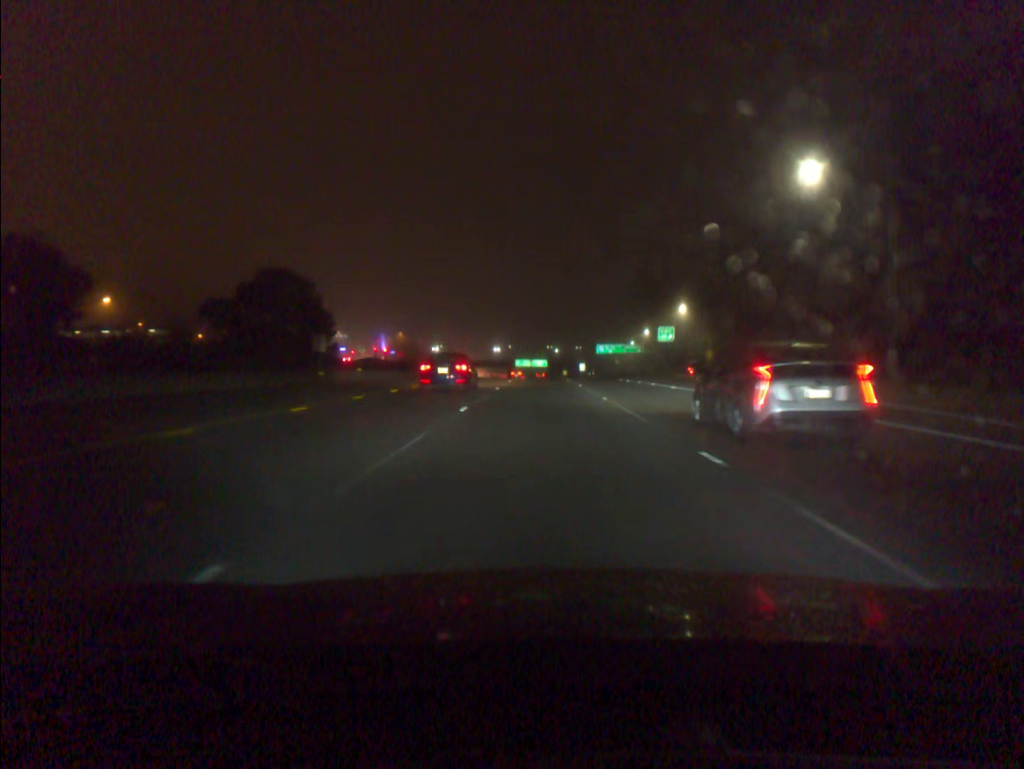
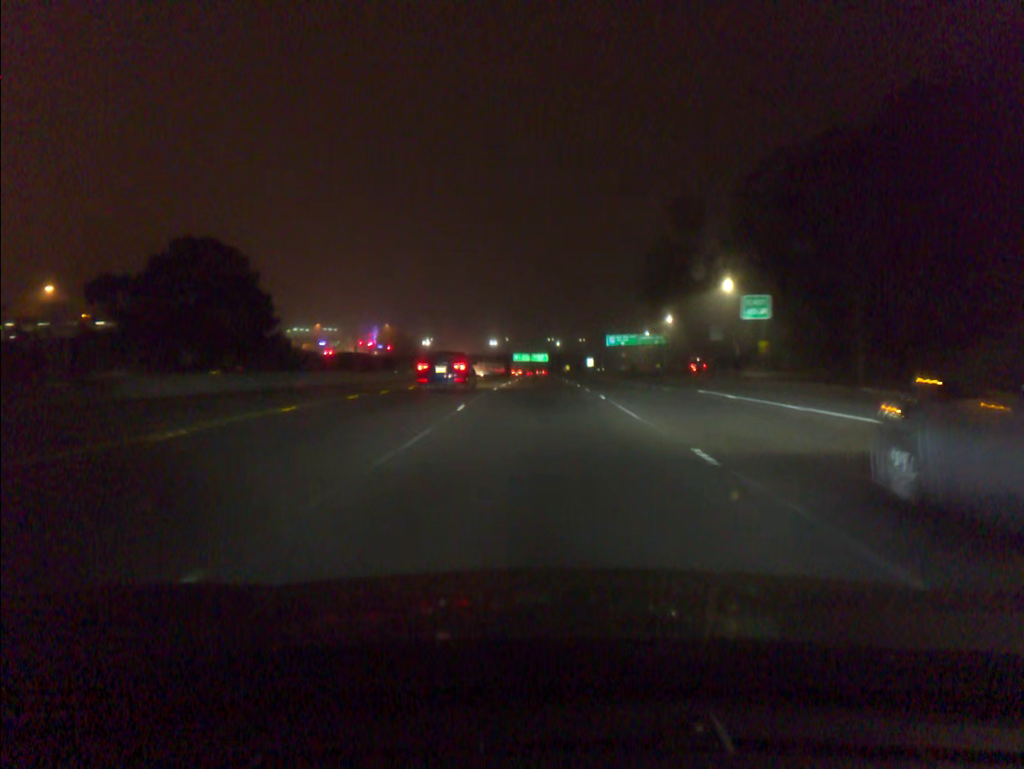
(0.0, +29.5) m; 0°
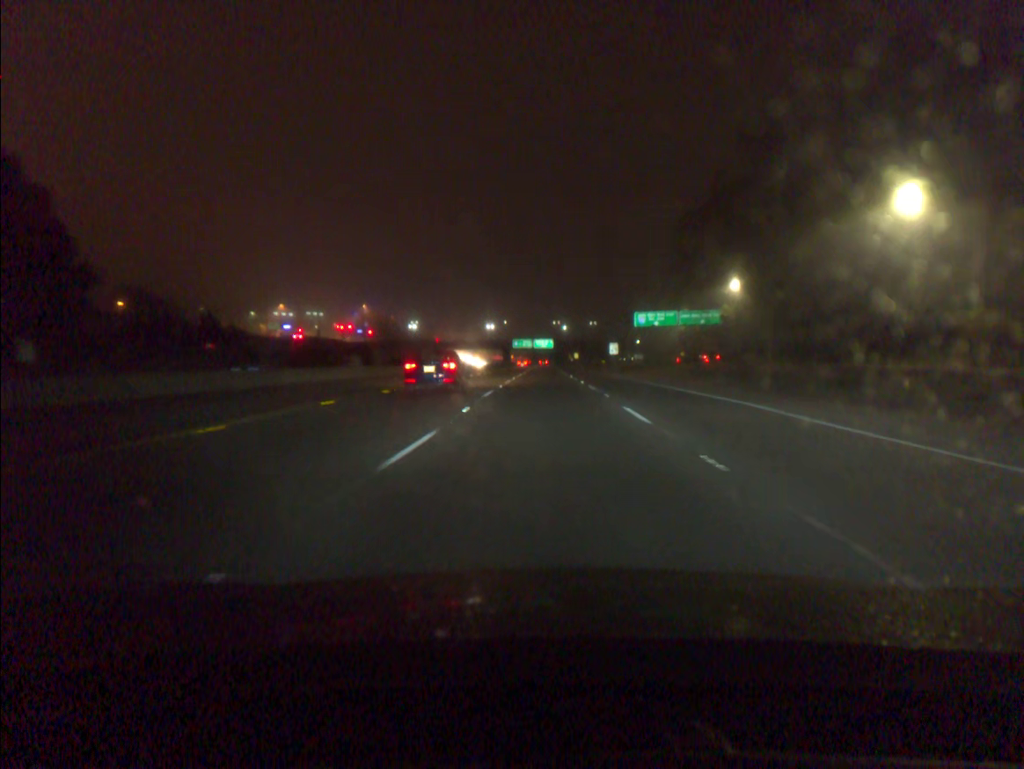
(-0.1, +44.4) m; 0°
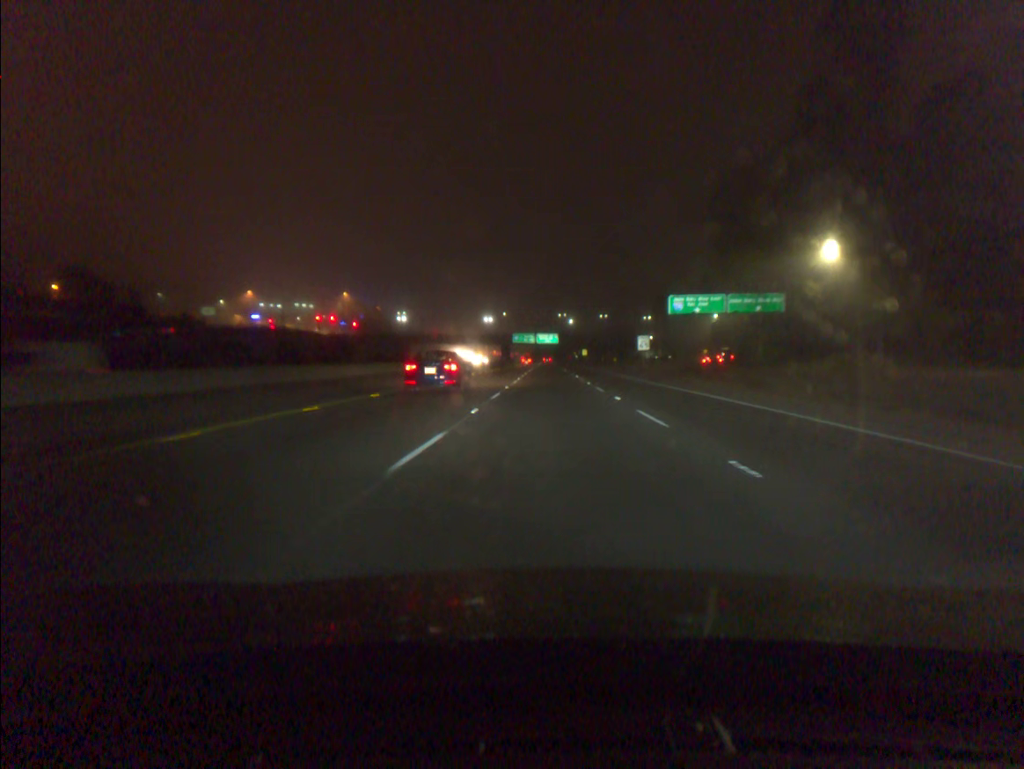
(-0.1, +30.0) m; 0°
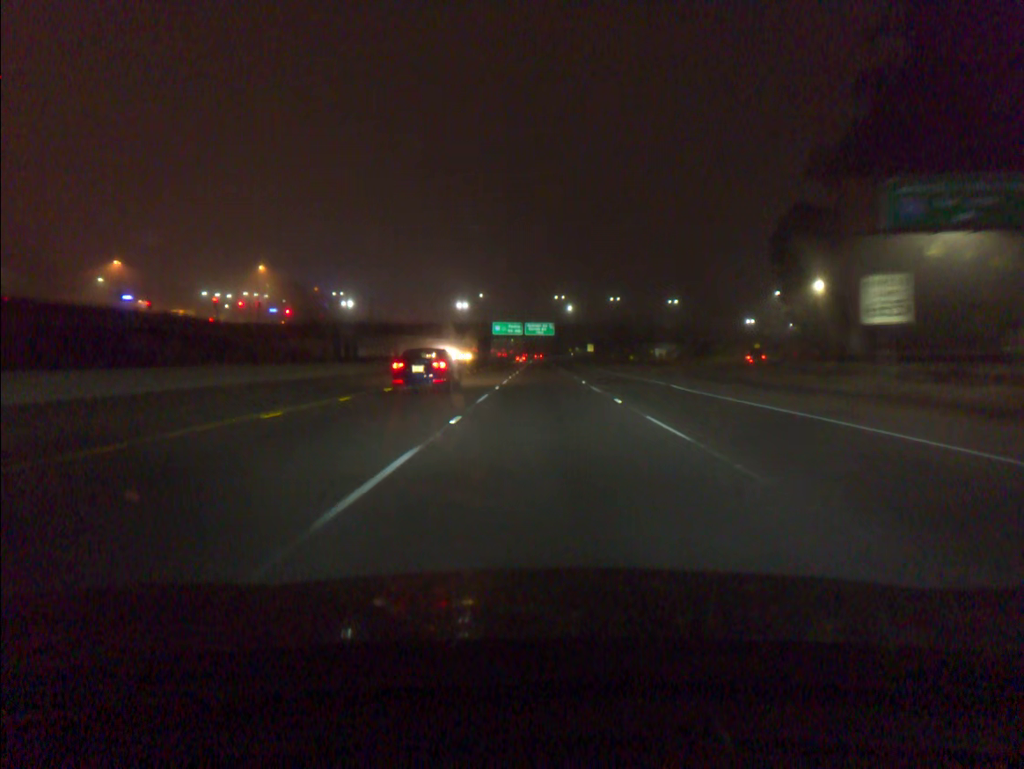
(+0.3, +61.9) m; +1°
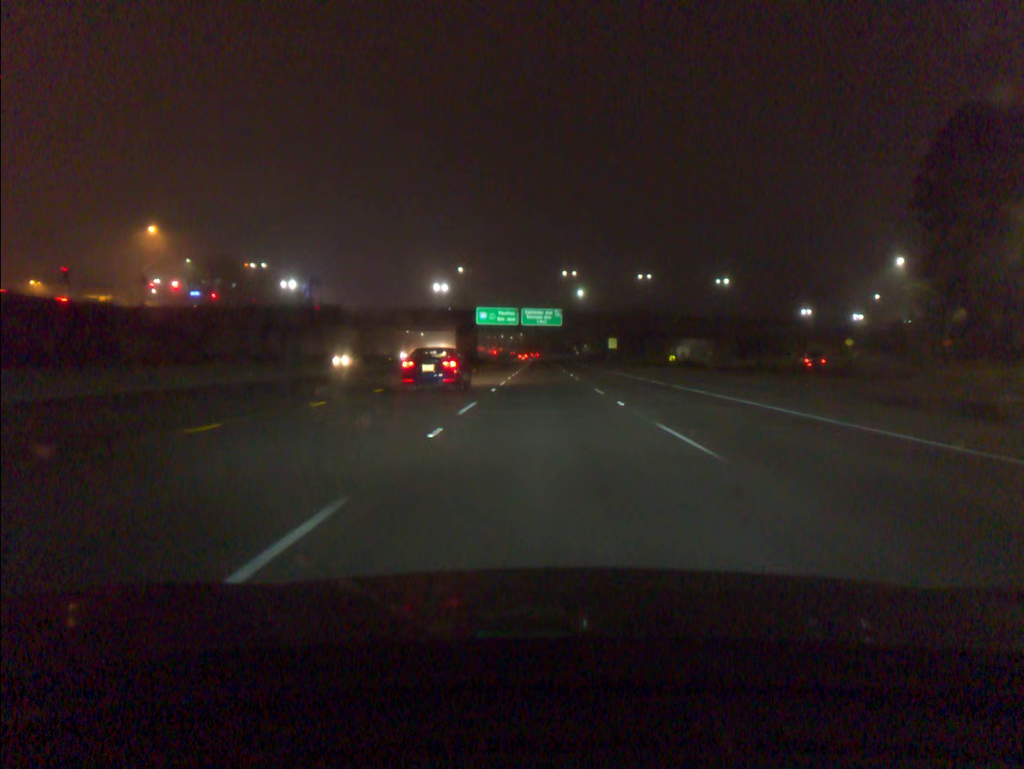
(-0.1, +48.1) m; 0°
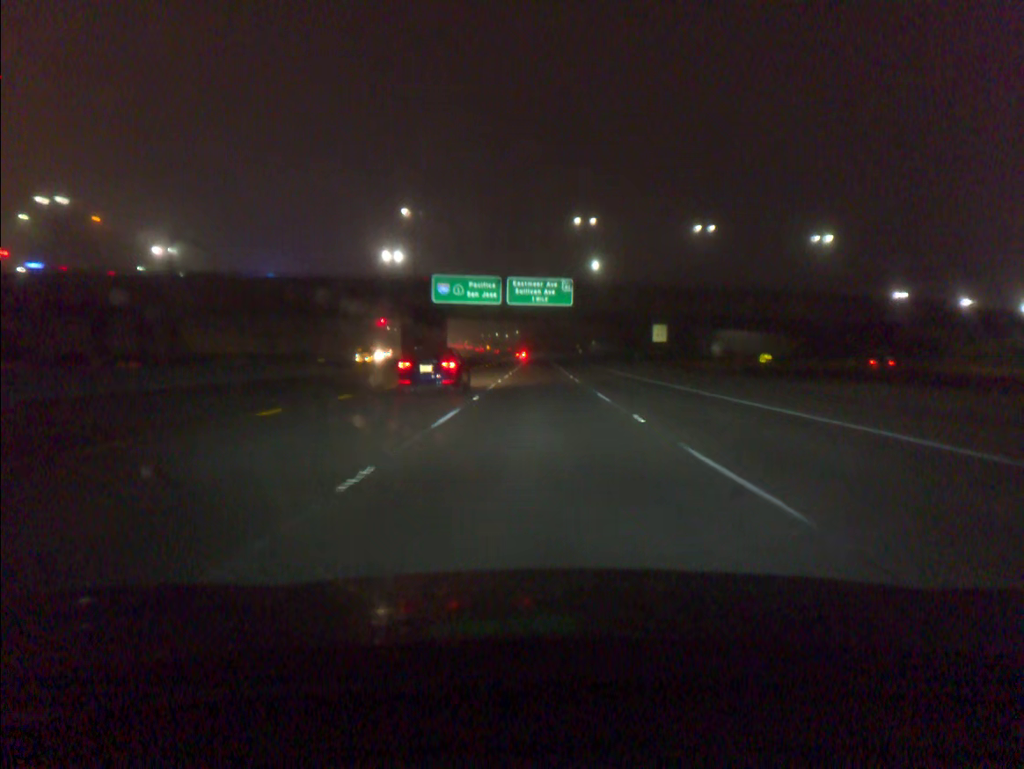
(+0.1, +48.9) m; 0°
